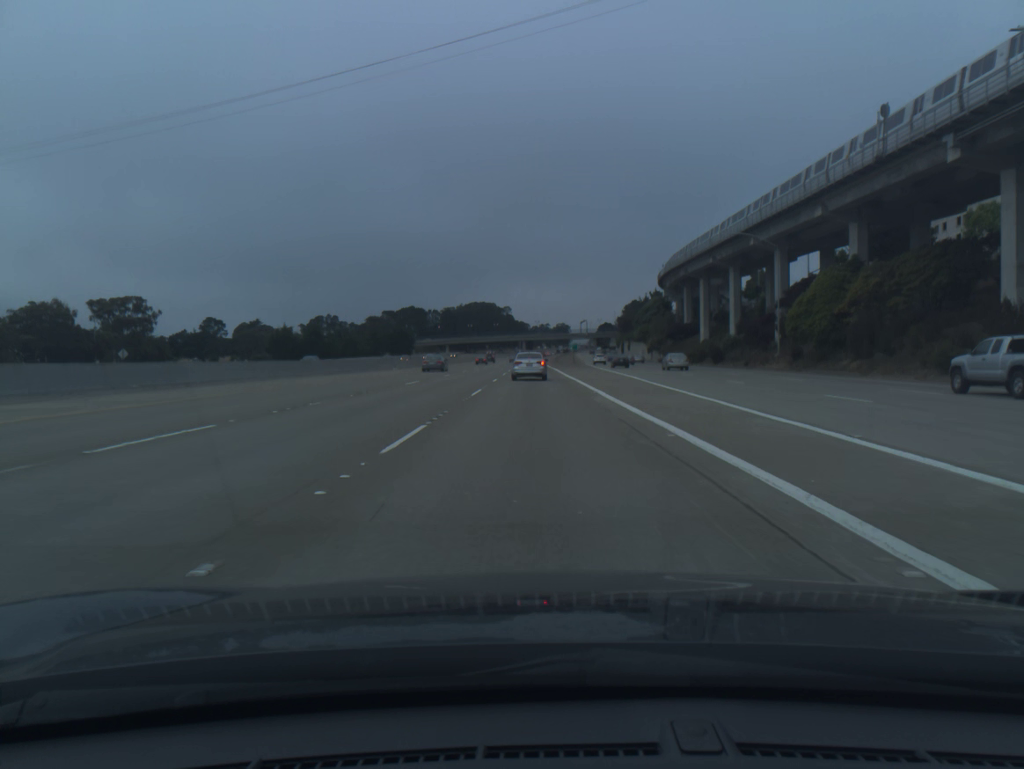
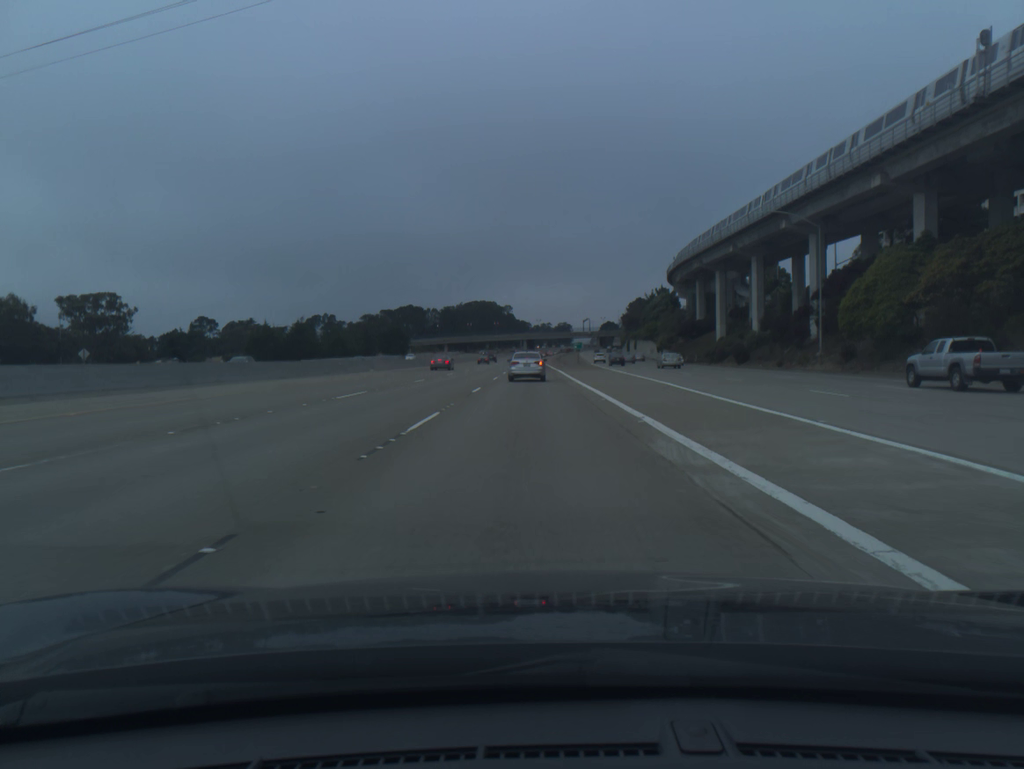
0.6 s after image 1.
(0.0, +11.9) m; 0°
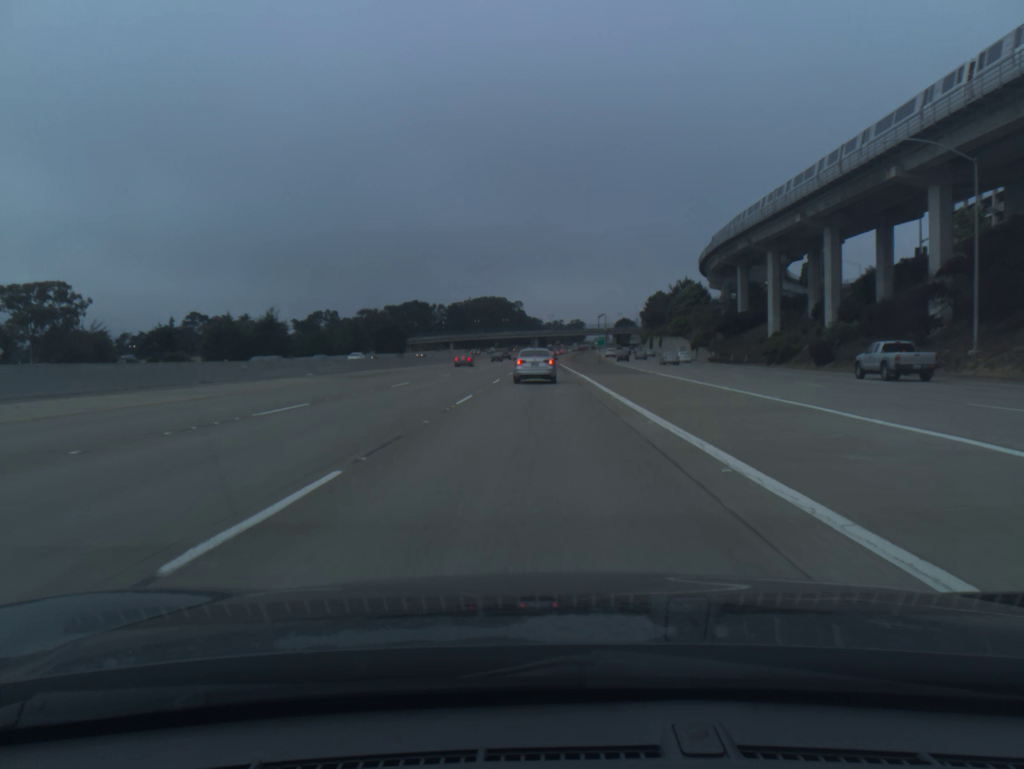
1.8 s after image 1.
(-0.2, +22.2) m; -1°
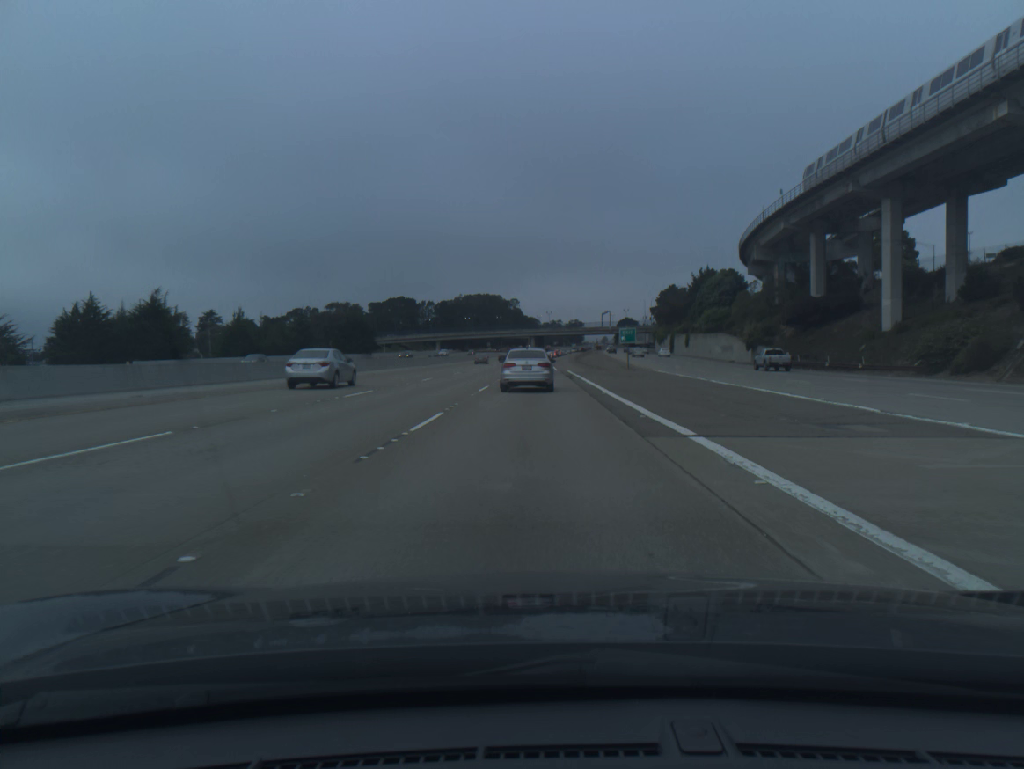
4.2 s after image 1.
(0.0, +36.5) m; 0°
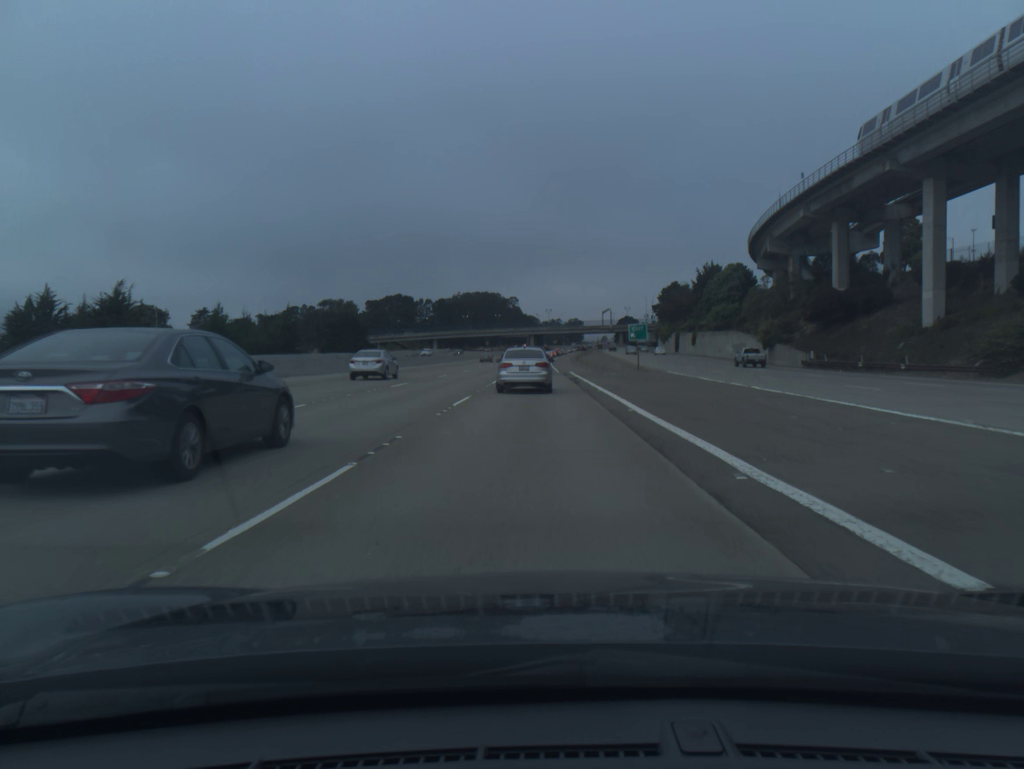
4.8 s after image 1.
(0.0, +7.6) m; 0°
